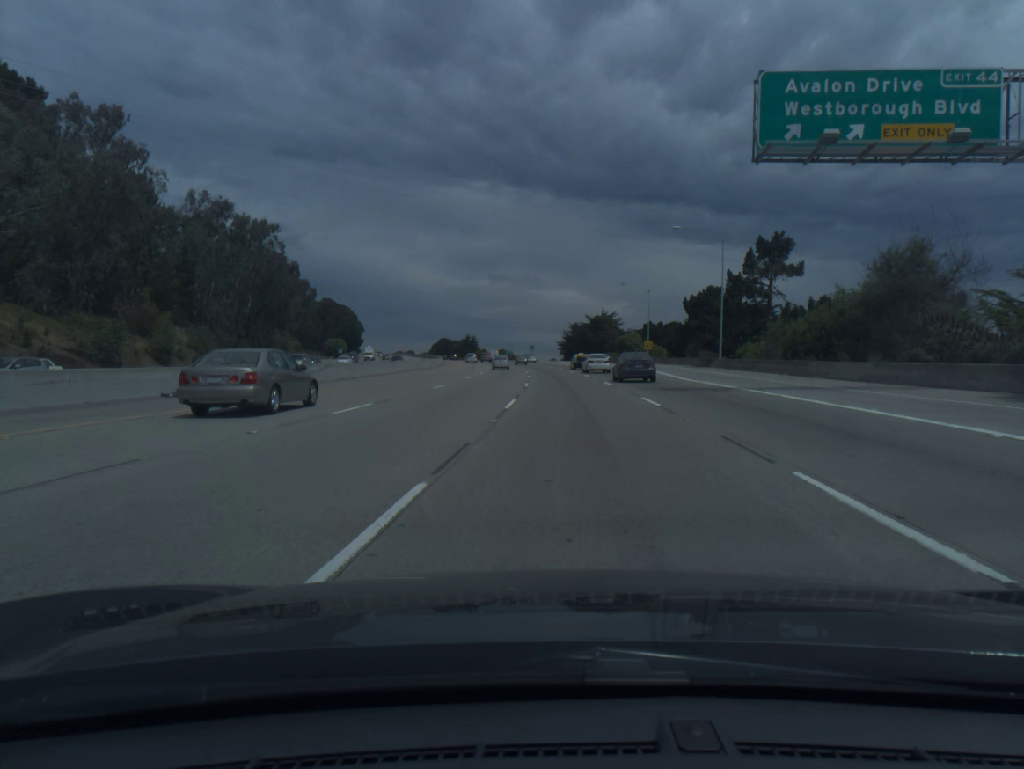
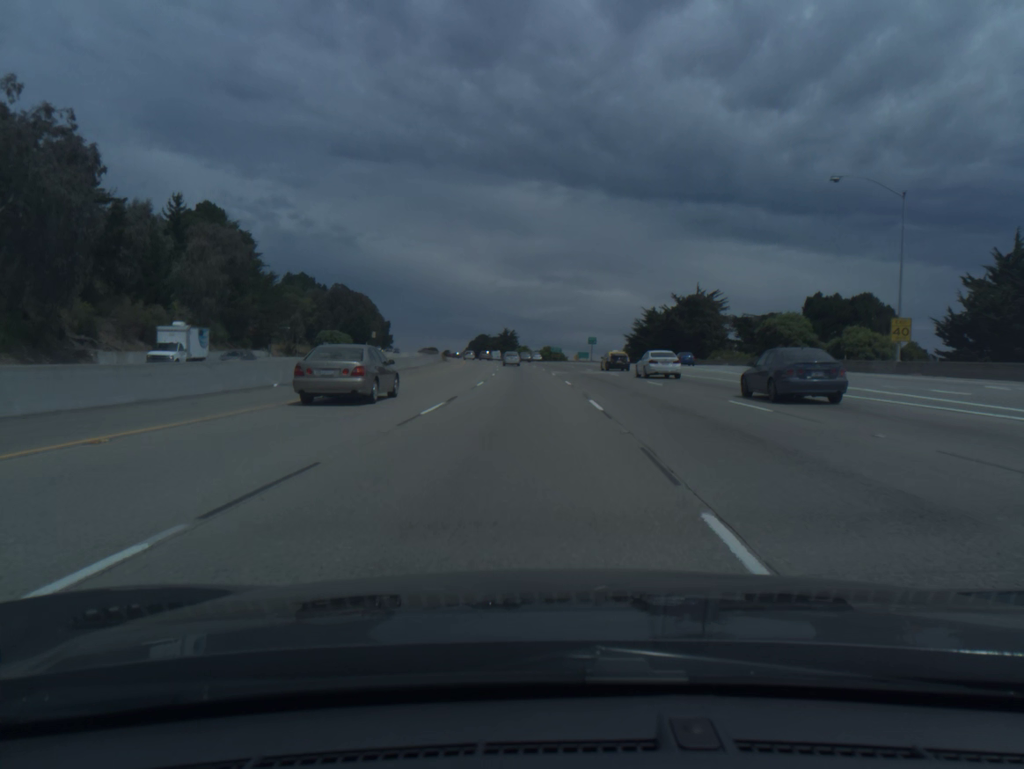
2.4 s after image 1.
(-2.6, +74.5) m; -4°
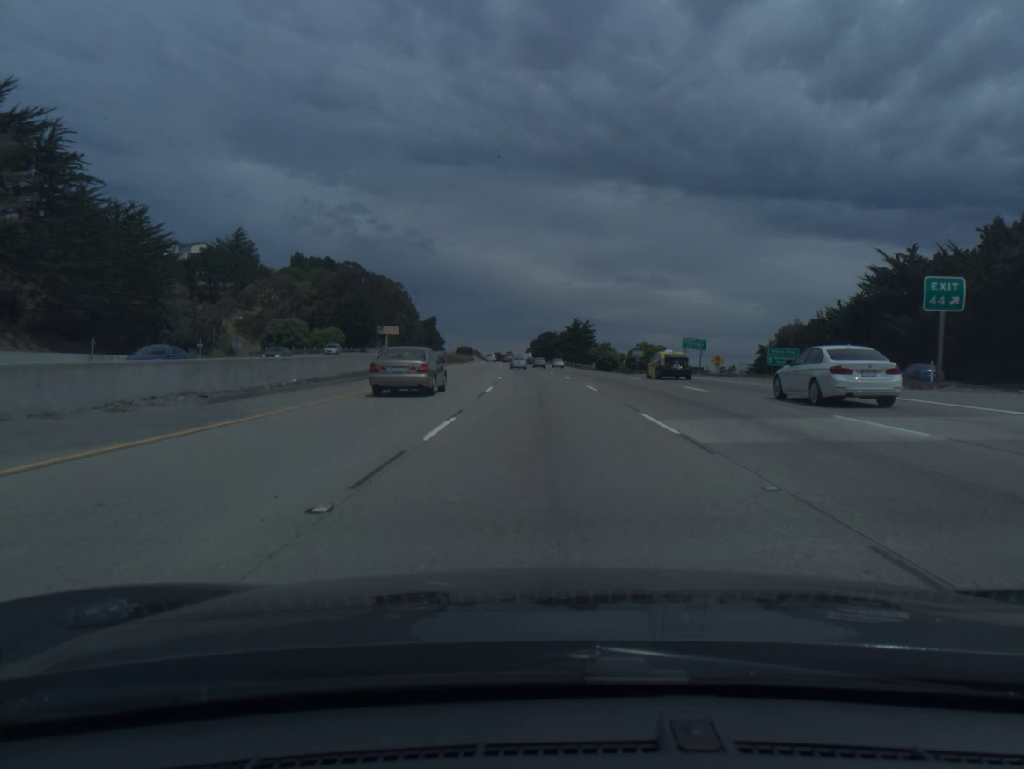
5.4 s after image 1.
(-3.6, +92.4) m; -5°
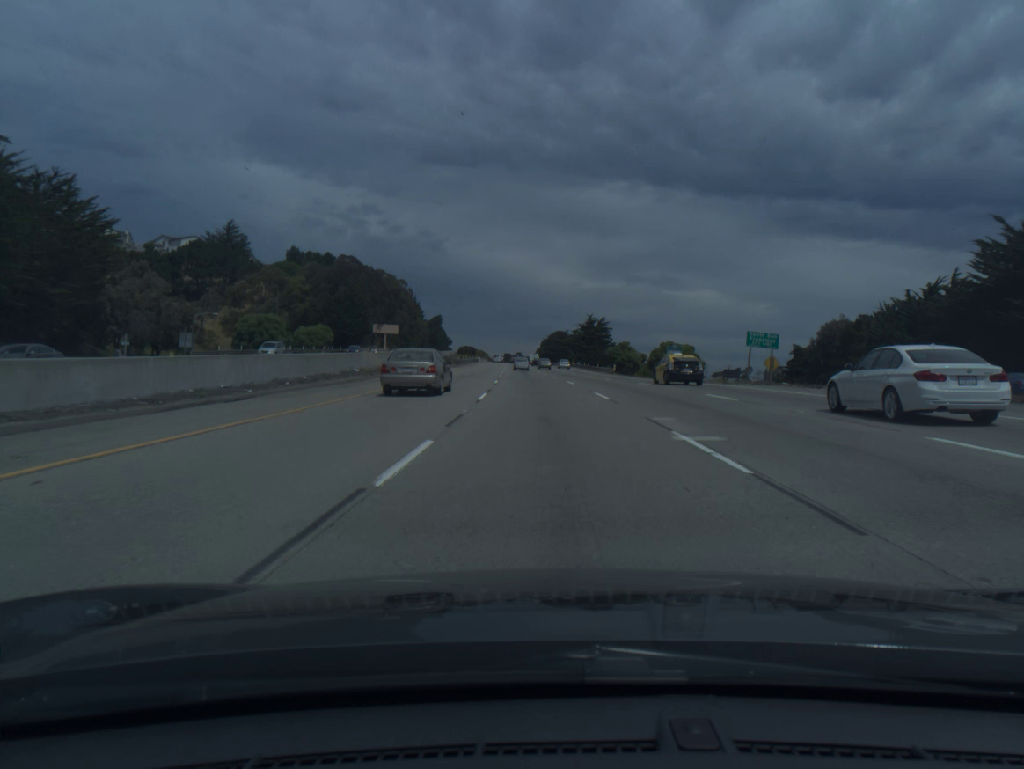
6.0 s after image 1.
(-0.1, +18.2) m; -1°
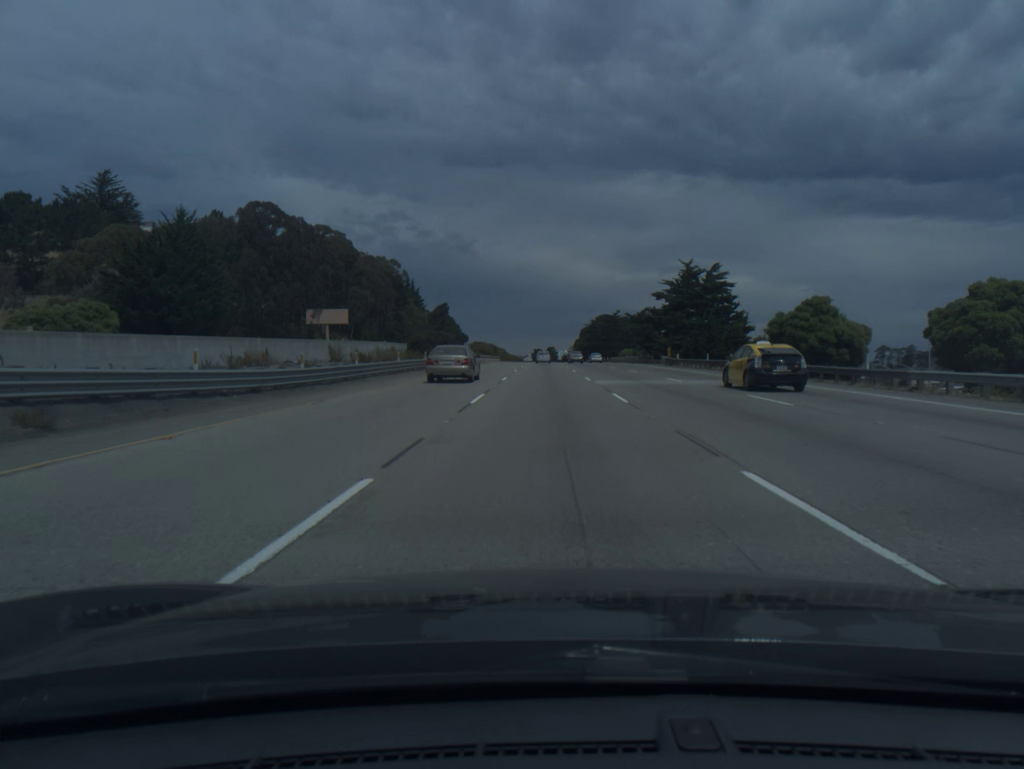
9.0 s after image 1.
(-2.6, +91.5) m; -2°
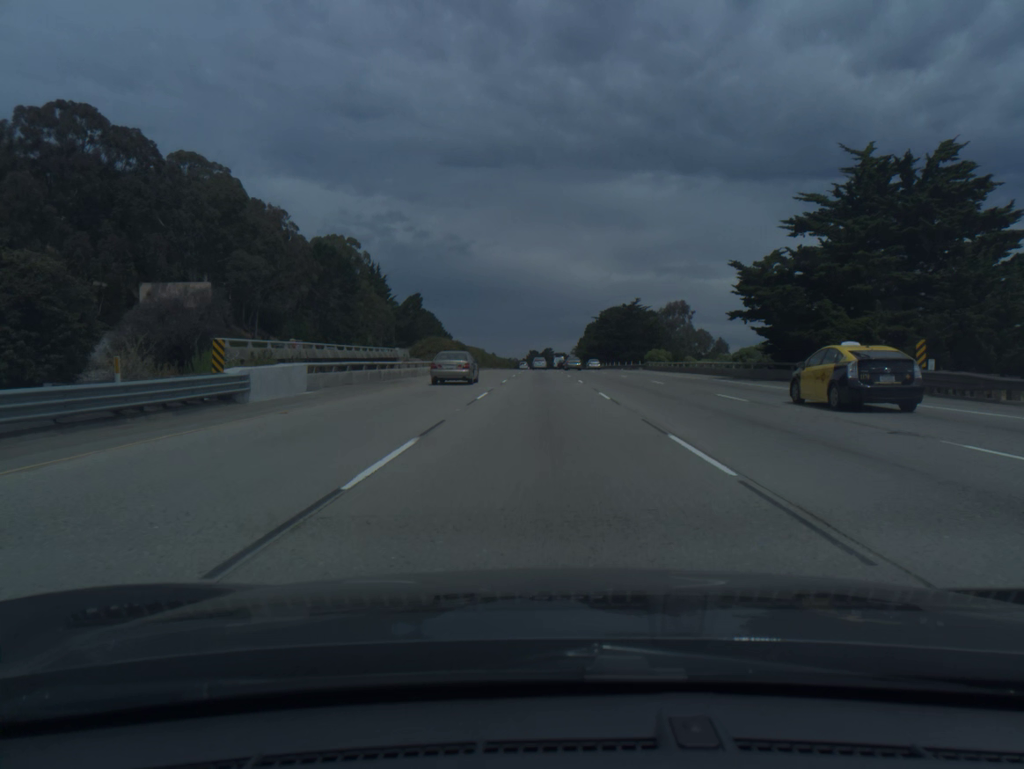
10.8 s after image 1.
(+0.2, +54.9) m; 0°
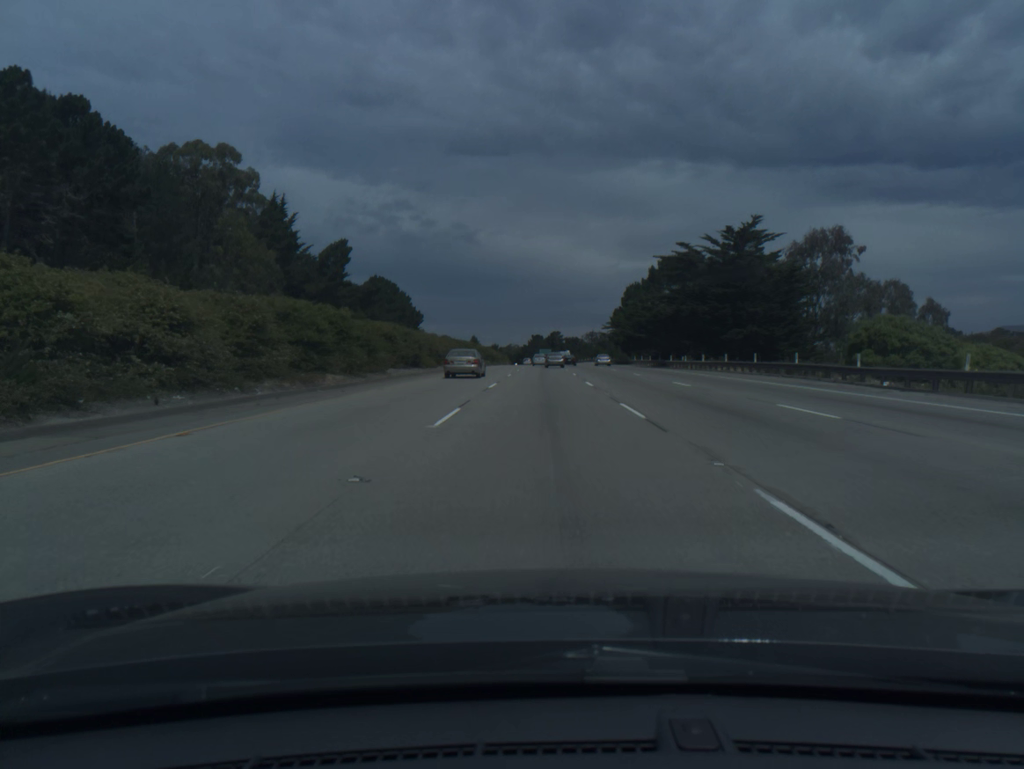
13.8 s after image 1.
(-0.2, +91.9) m; 0°
